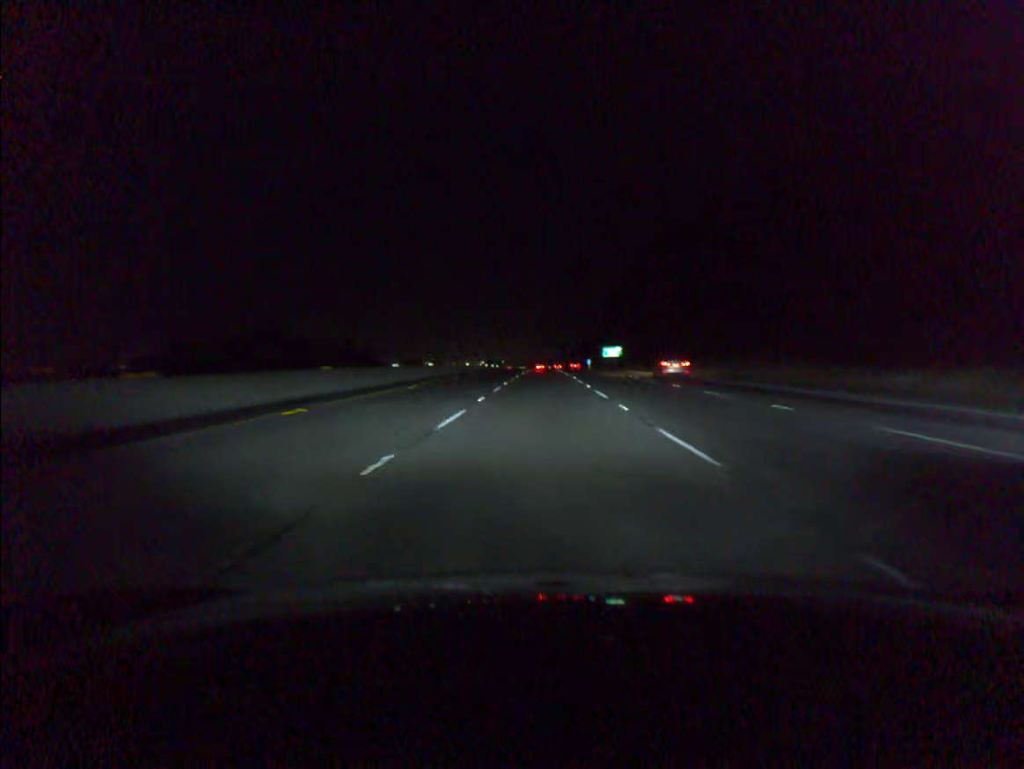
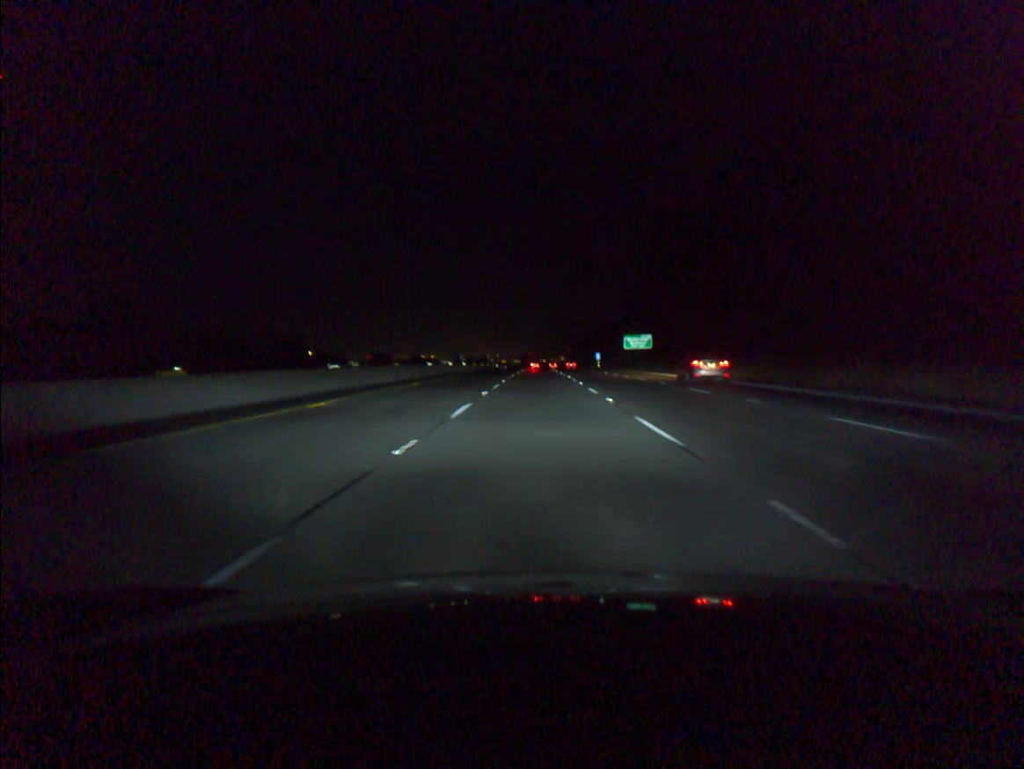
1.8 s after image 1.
(+0.2, +56.4) m; 0°
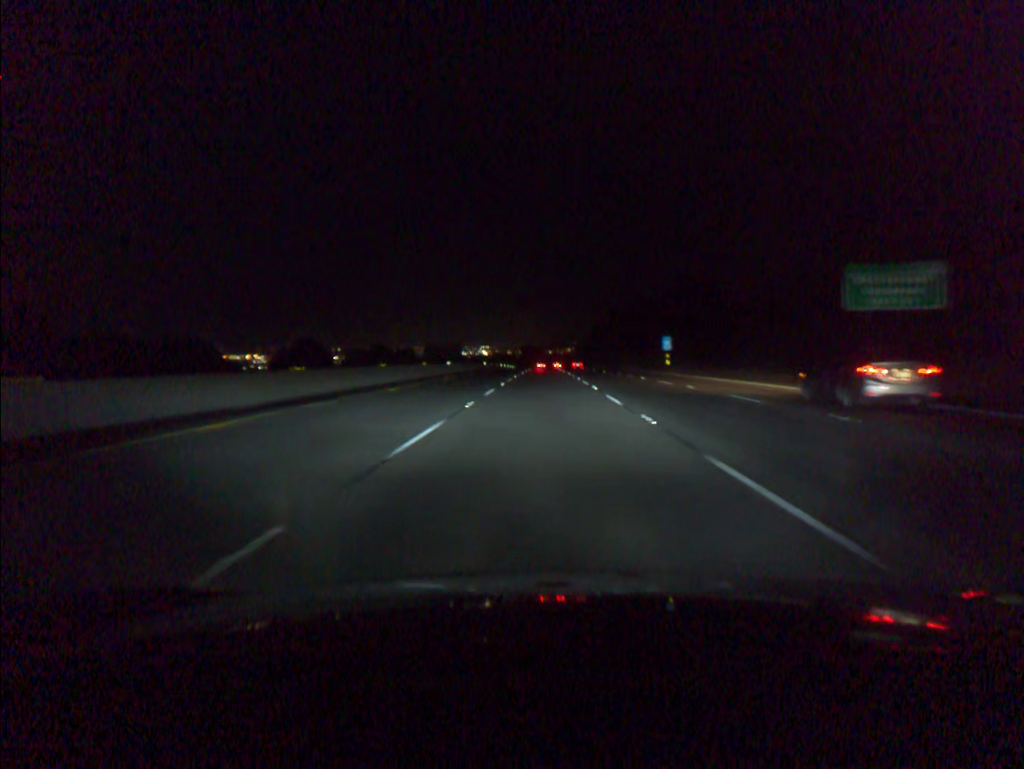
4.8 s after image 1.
(-0.3, +93.8) m; 0°
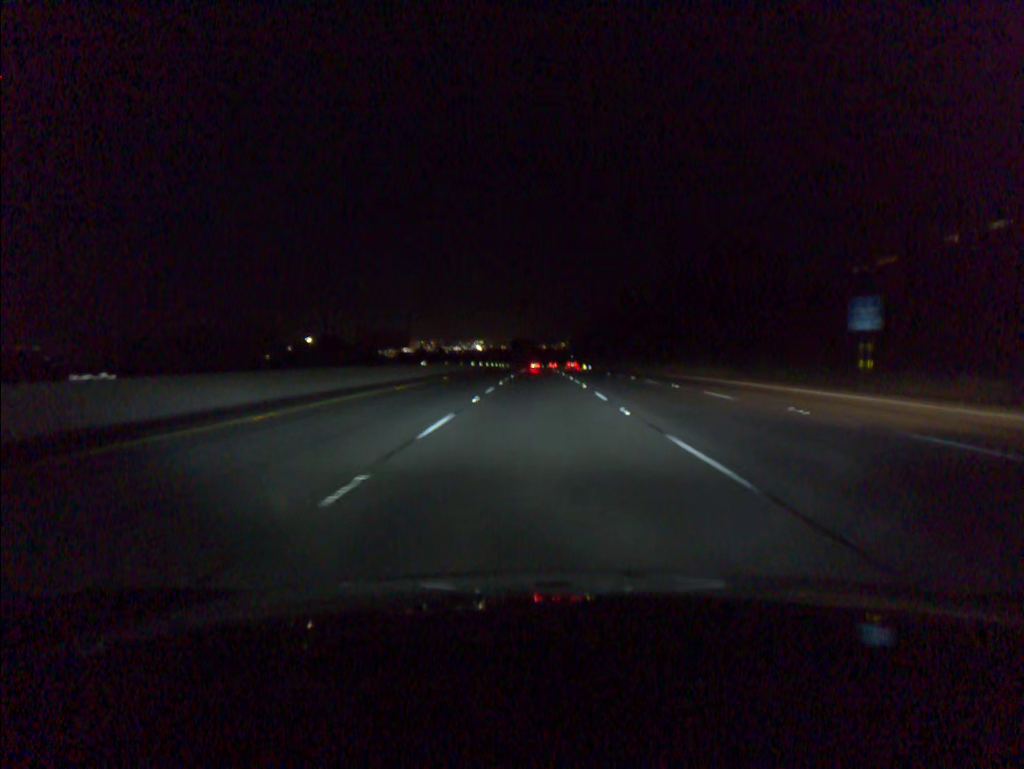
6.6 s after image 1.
(+0.2, +56.2) m; 0°
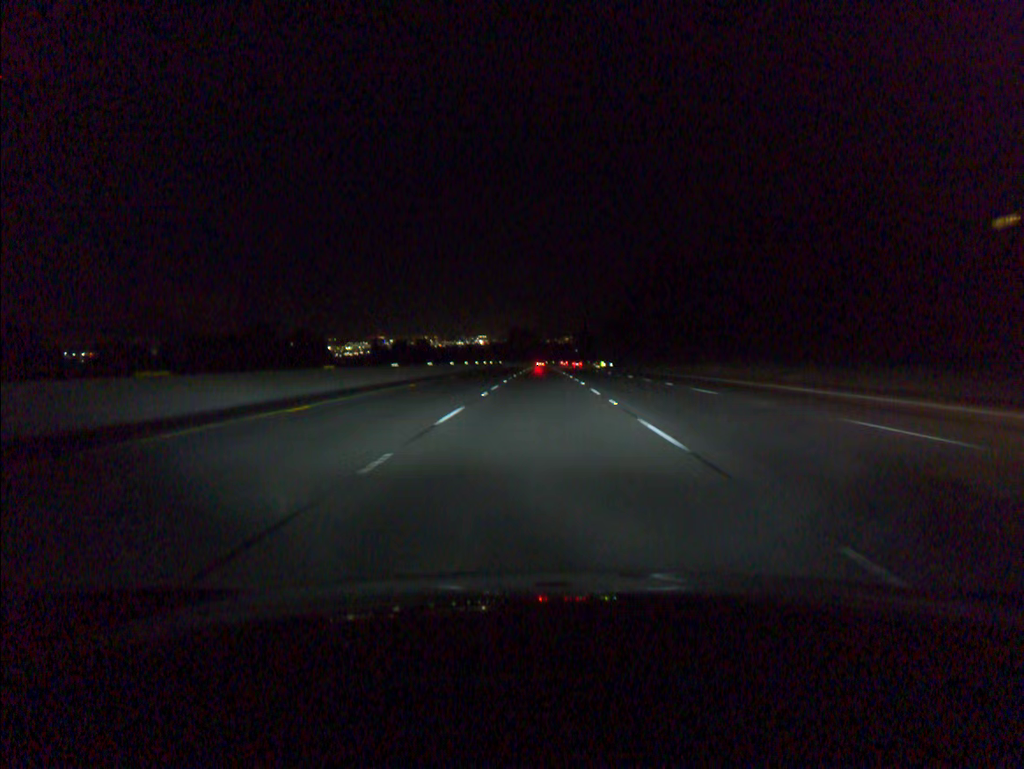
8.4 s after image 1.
(0.0, +56.2) m; 0°
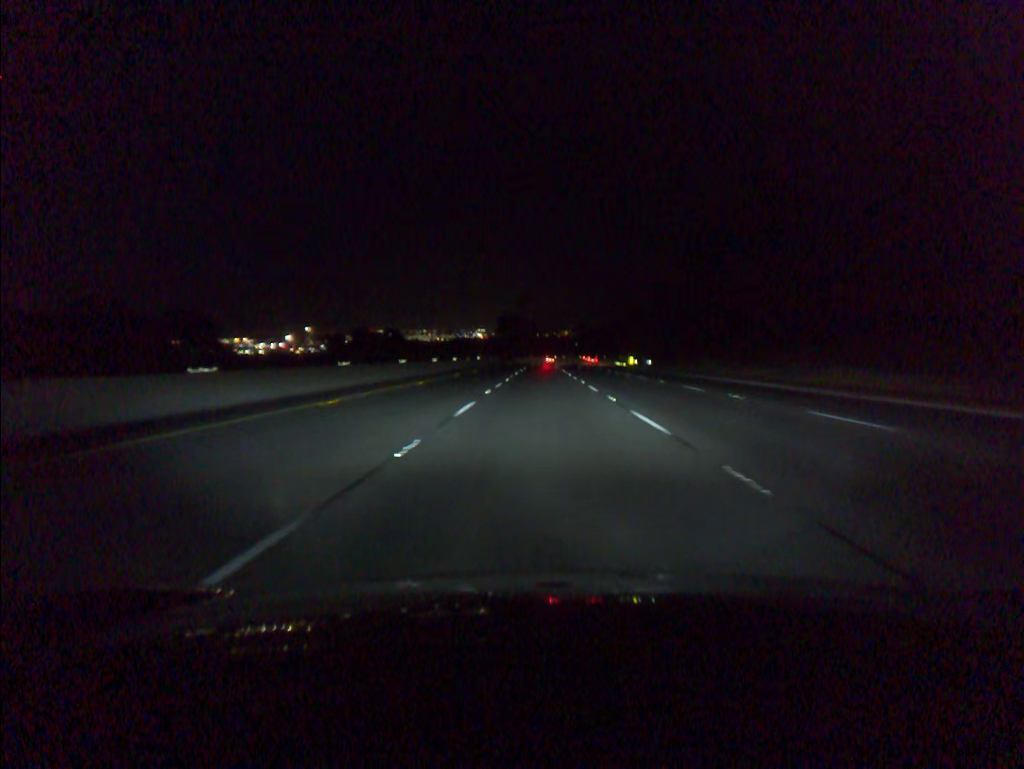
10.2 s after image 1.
(-0.1, +56.3) m; 0°
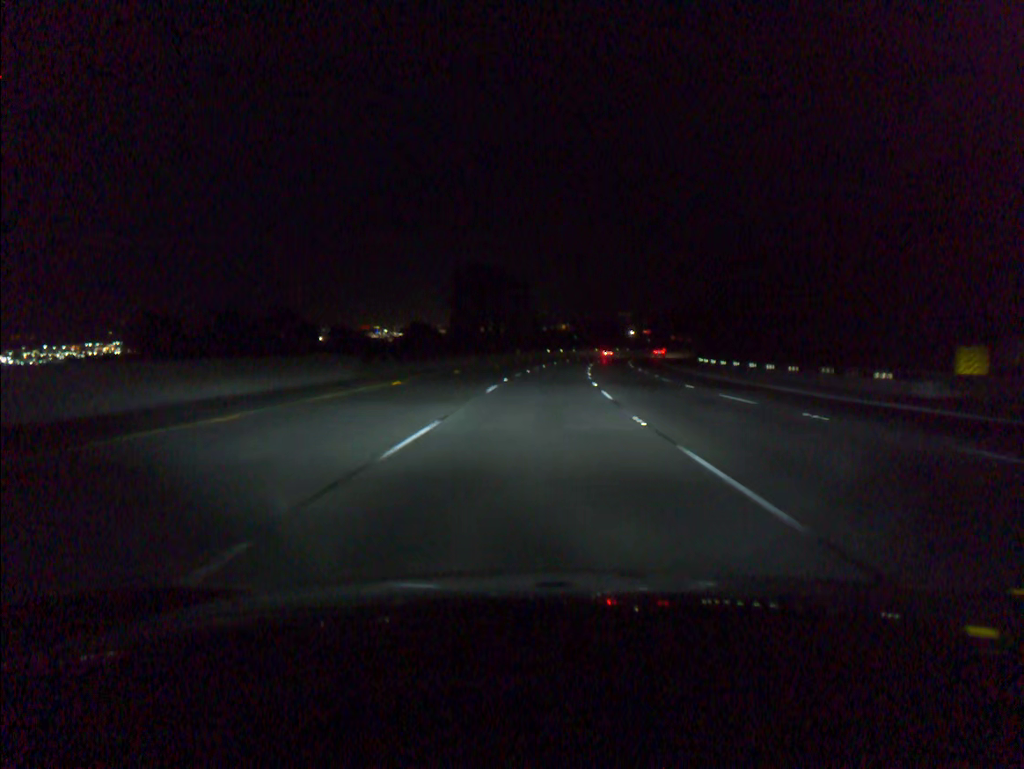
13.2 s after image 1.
(+0.2, +94.2) m; 0°
